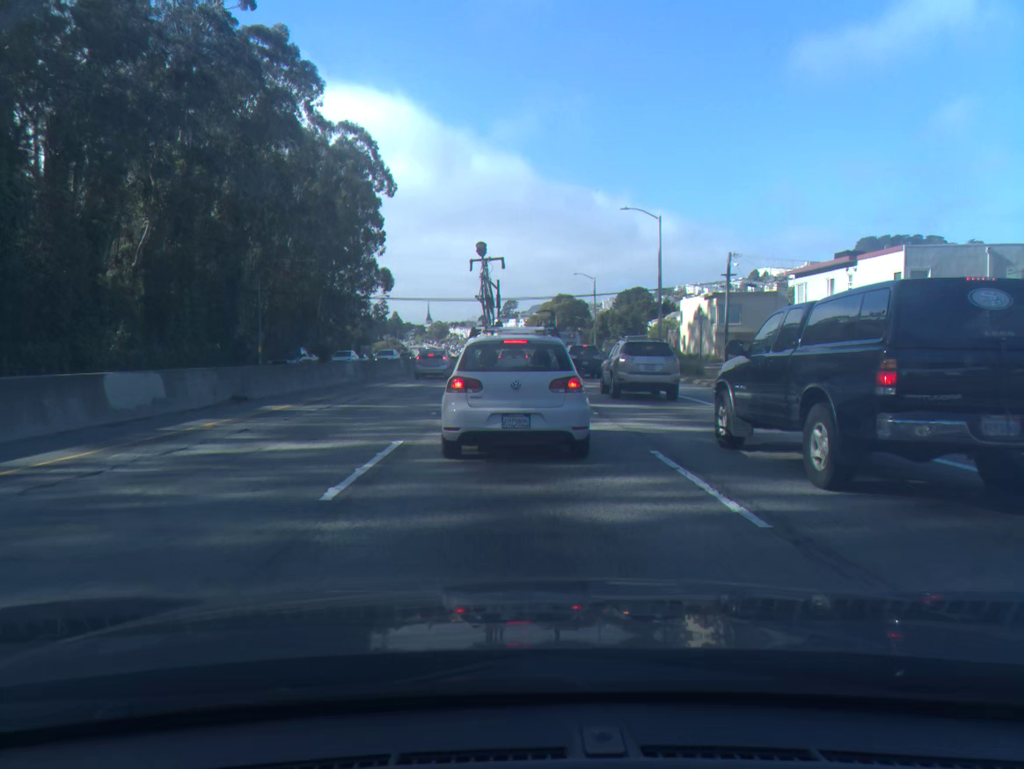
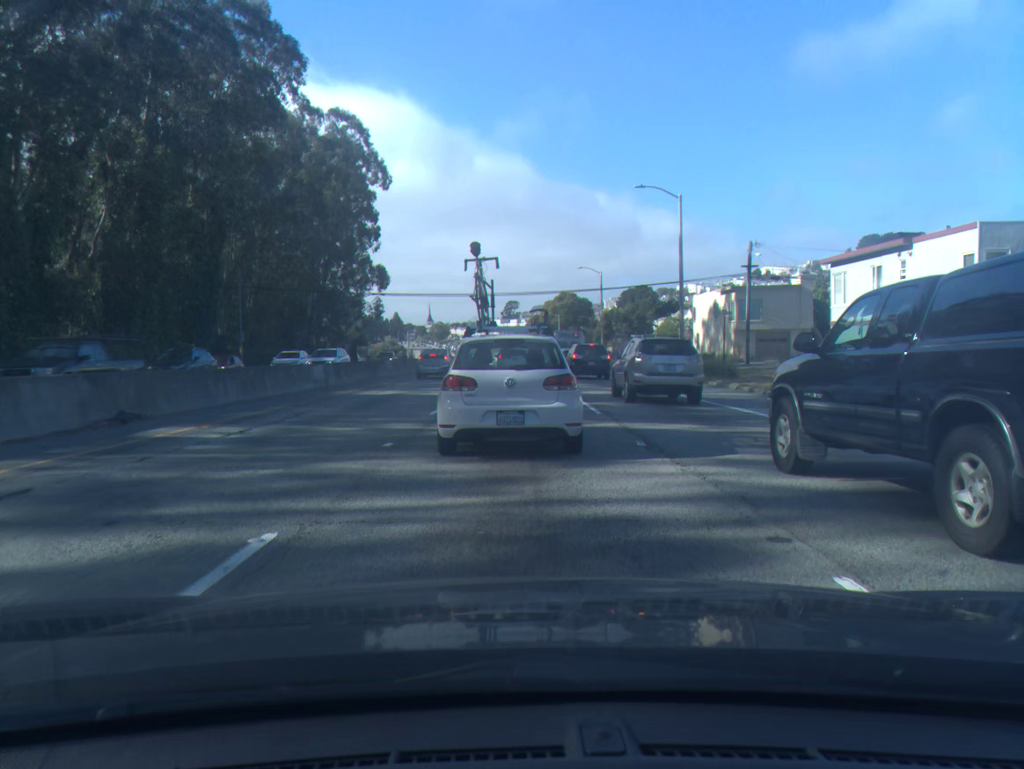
(0.0, +5.8) m; 0°
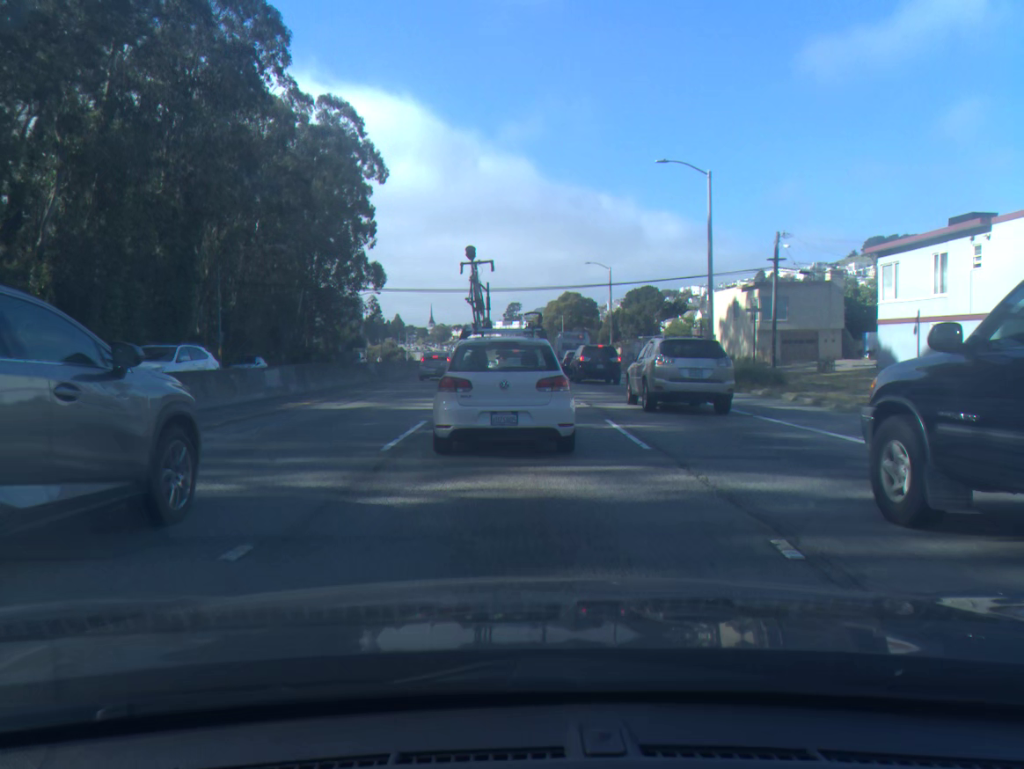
(0.0, +5.6) m; 0°
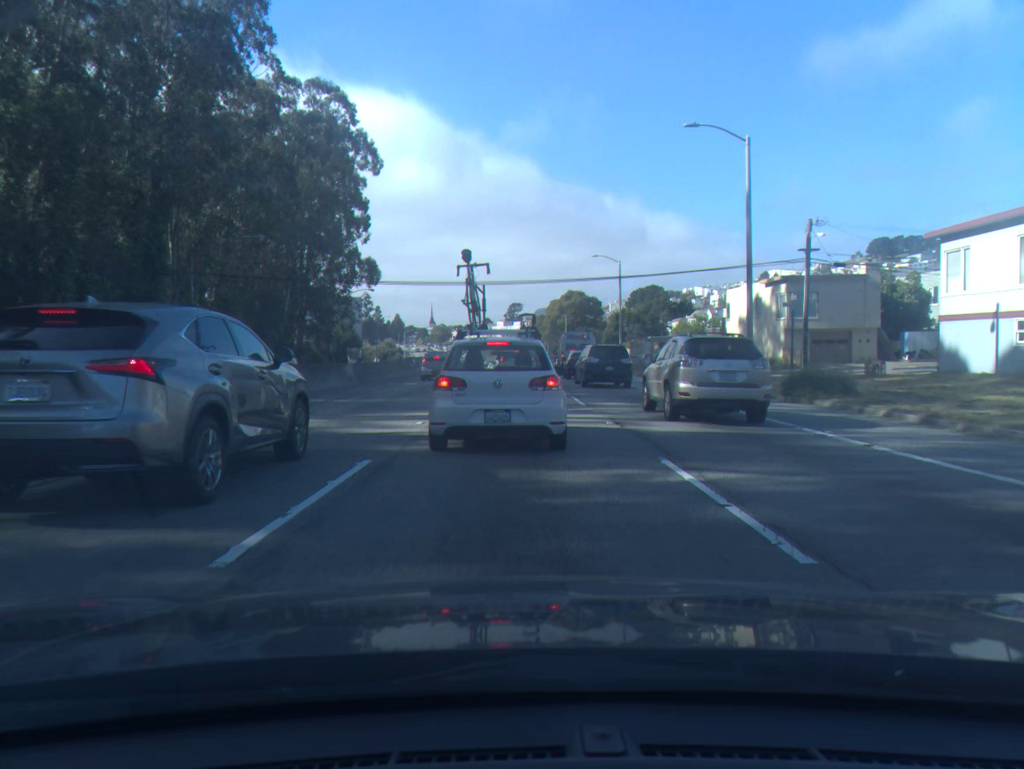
(0.0, +5.6) m; 0°
